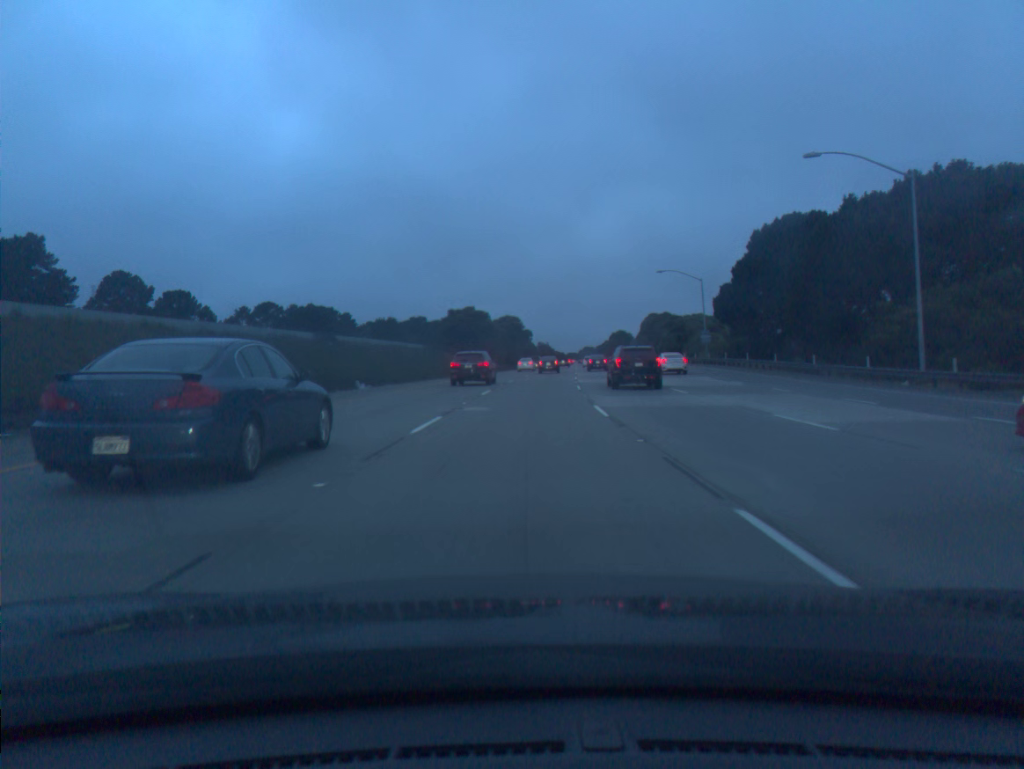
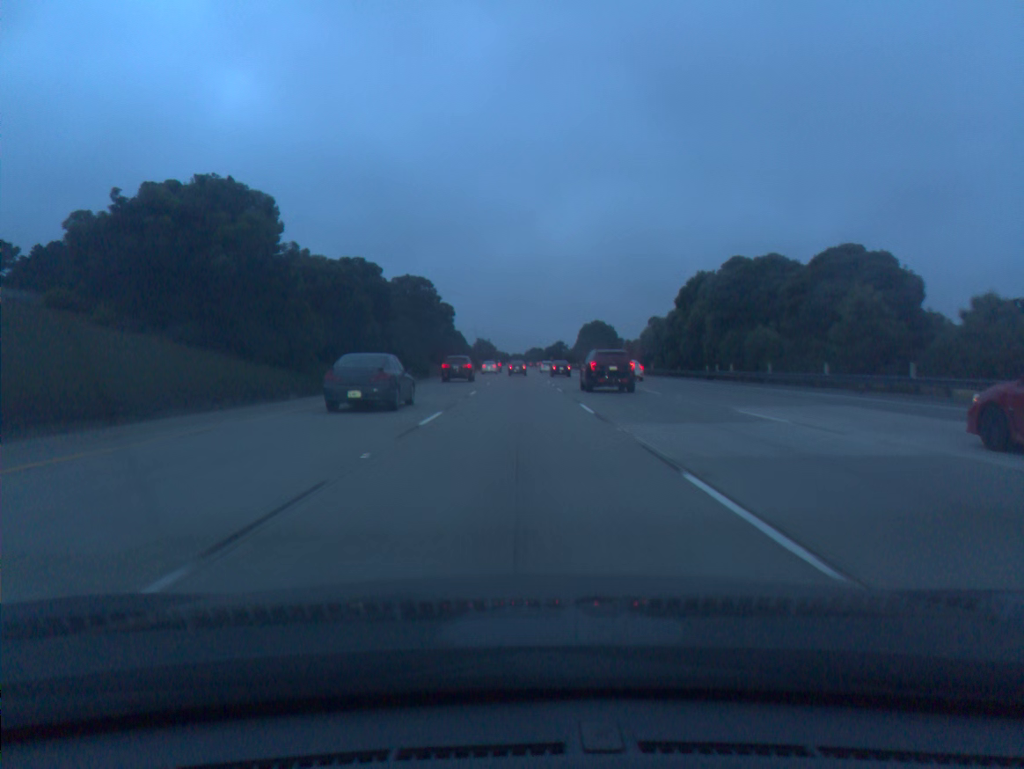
(+4.5, +85.5) m; +4°
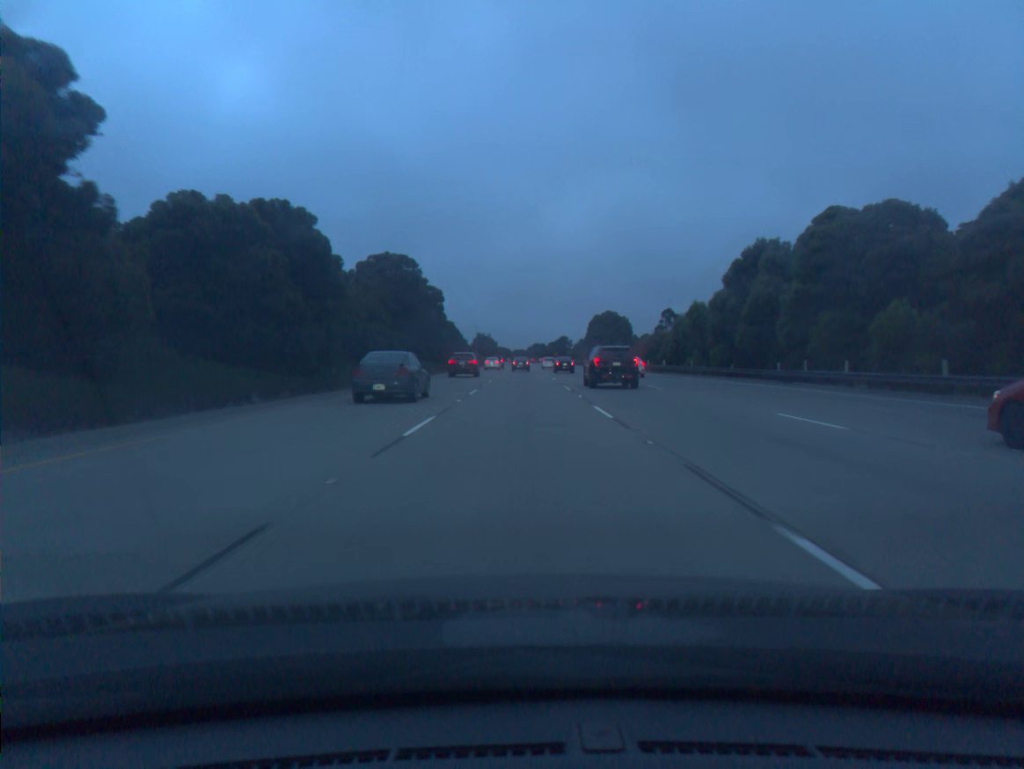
(0.0, +17.3) m; 0°
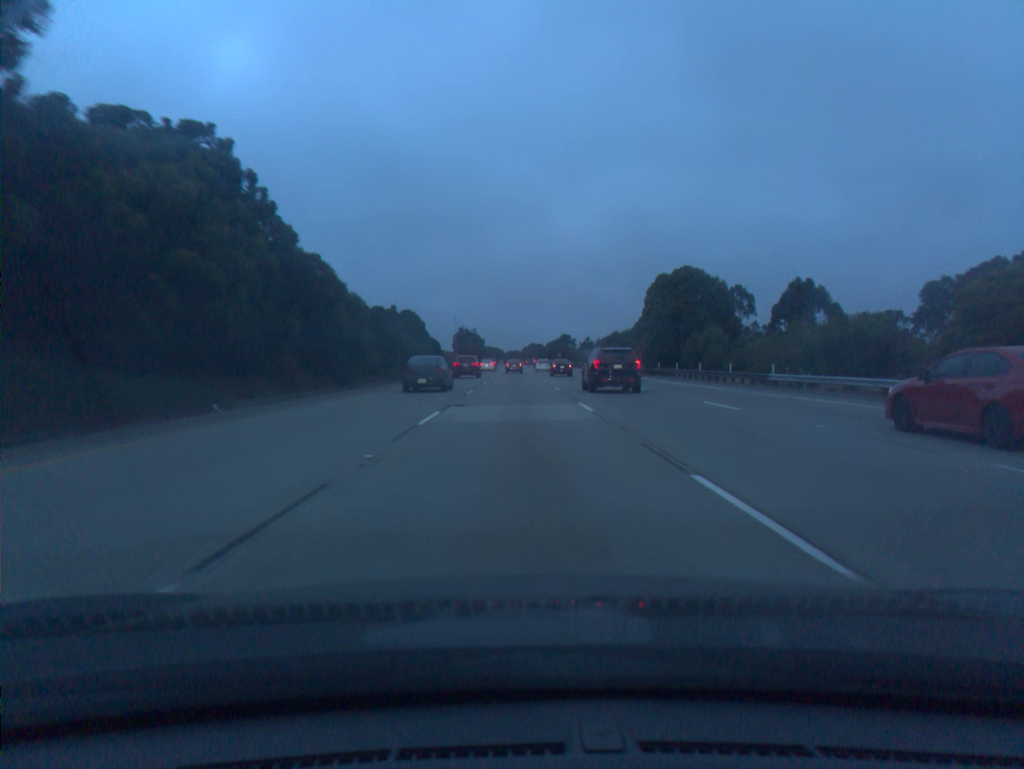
(+0.4, +70.3) m; 0°
